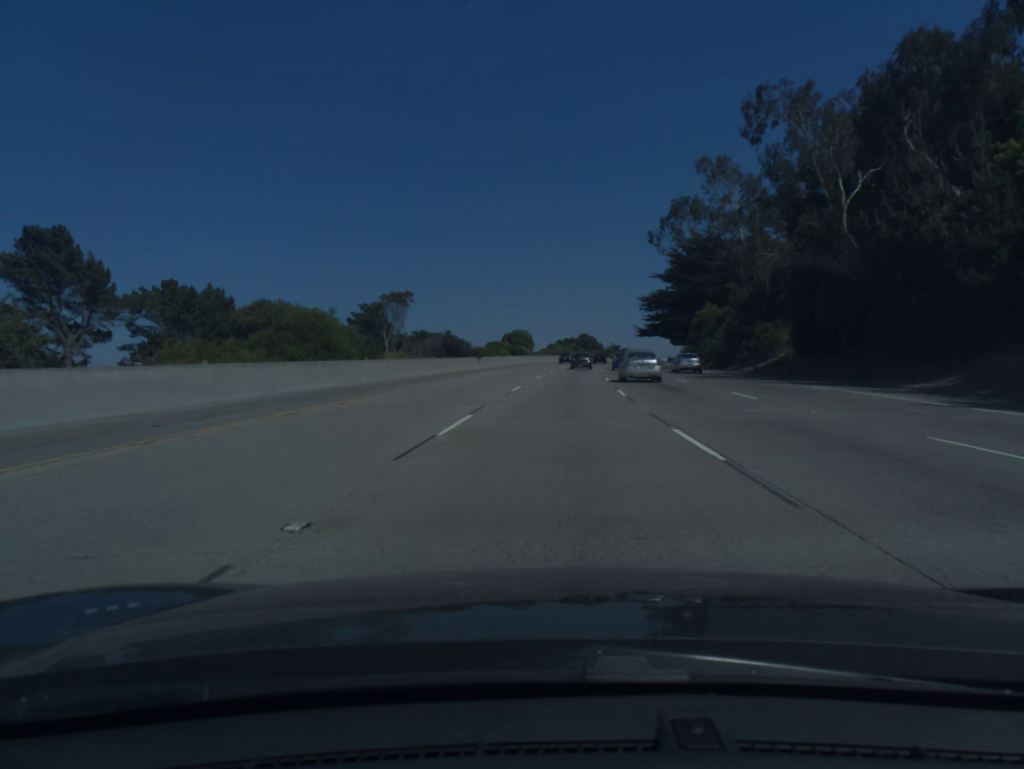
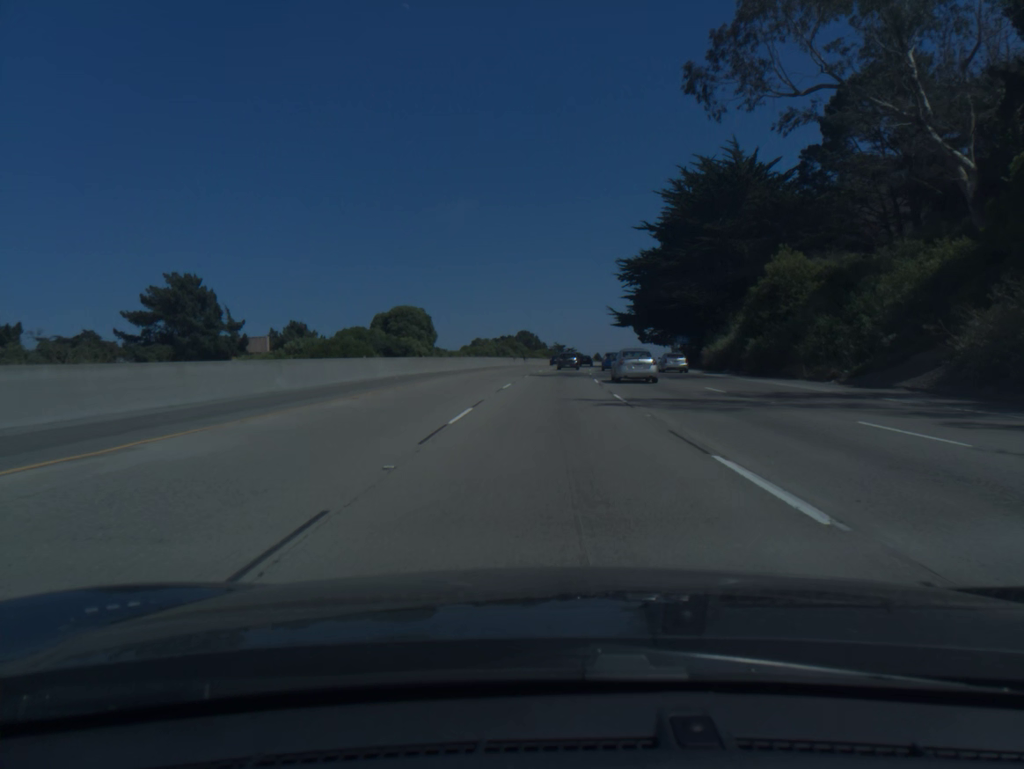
(+2.3, +56.2) m; +5°
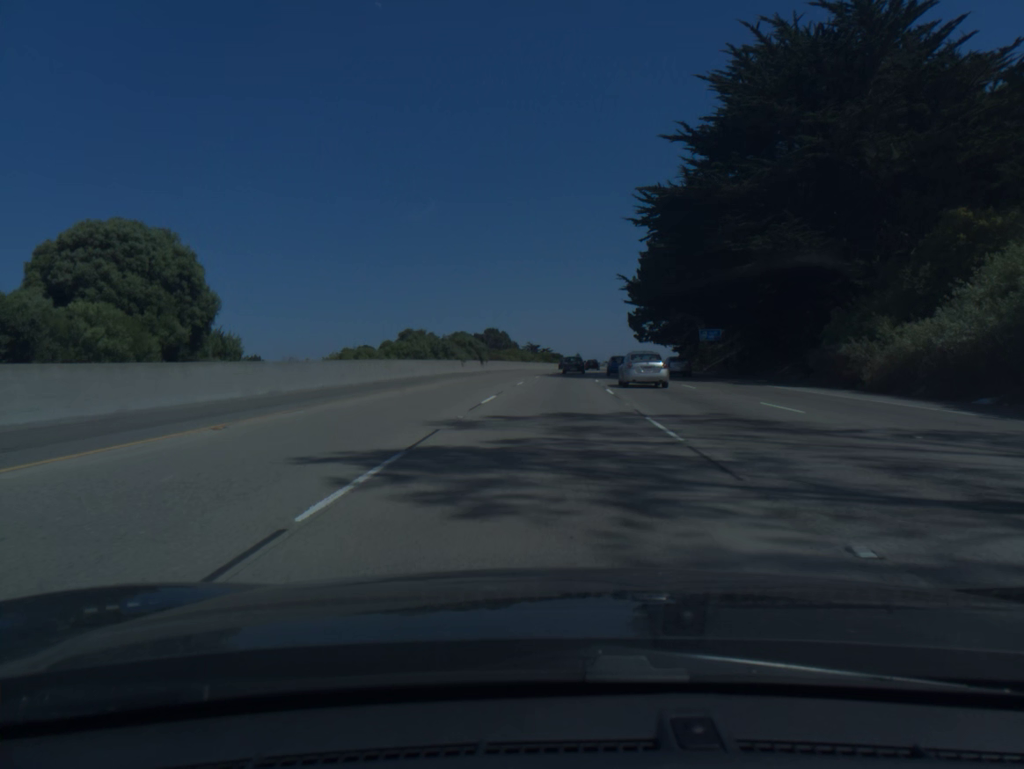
(+0.7, +37.4) m; +2°
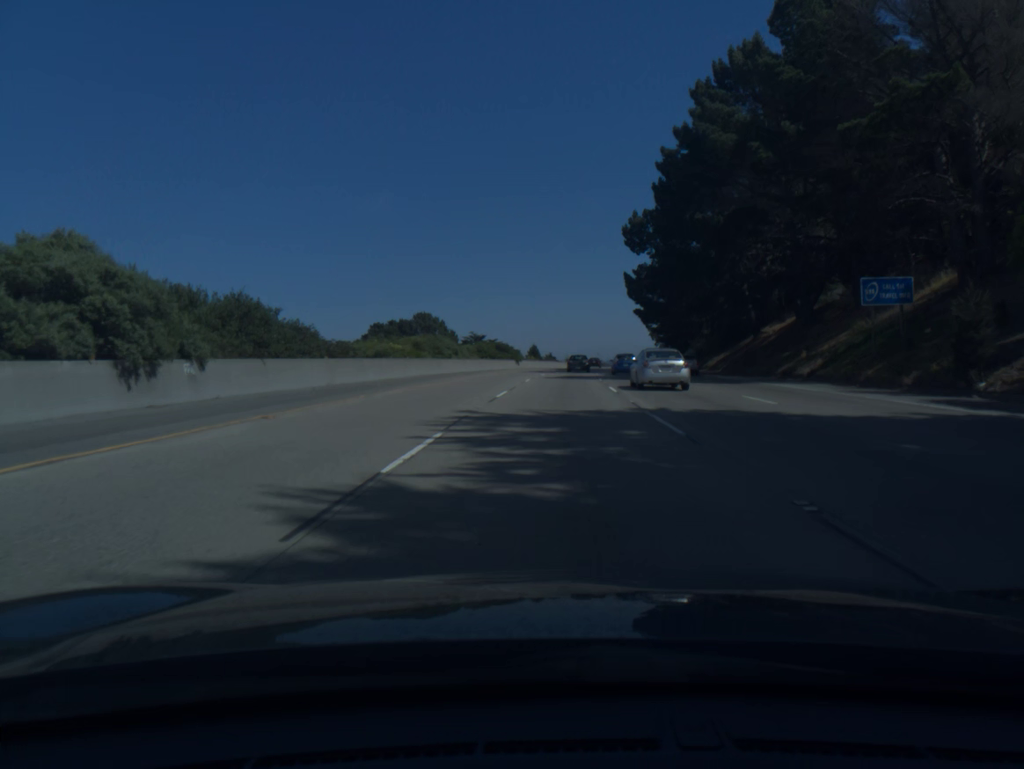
(+1.7, +56.2) m; +4°
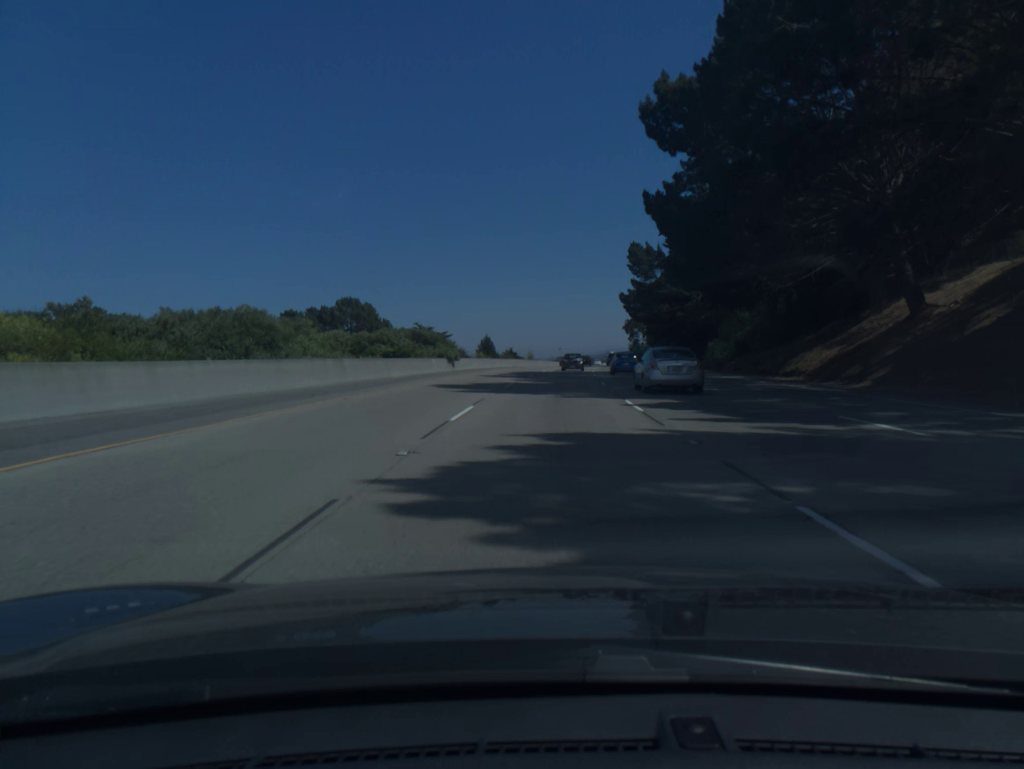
(+0.9, +37.7) m; +3°
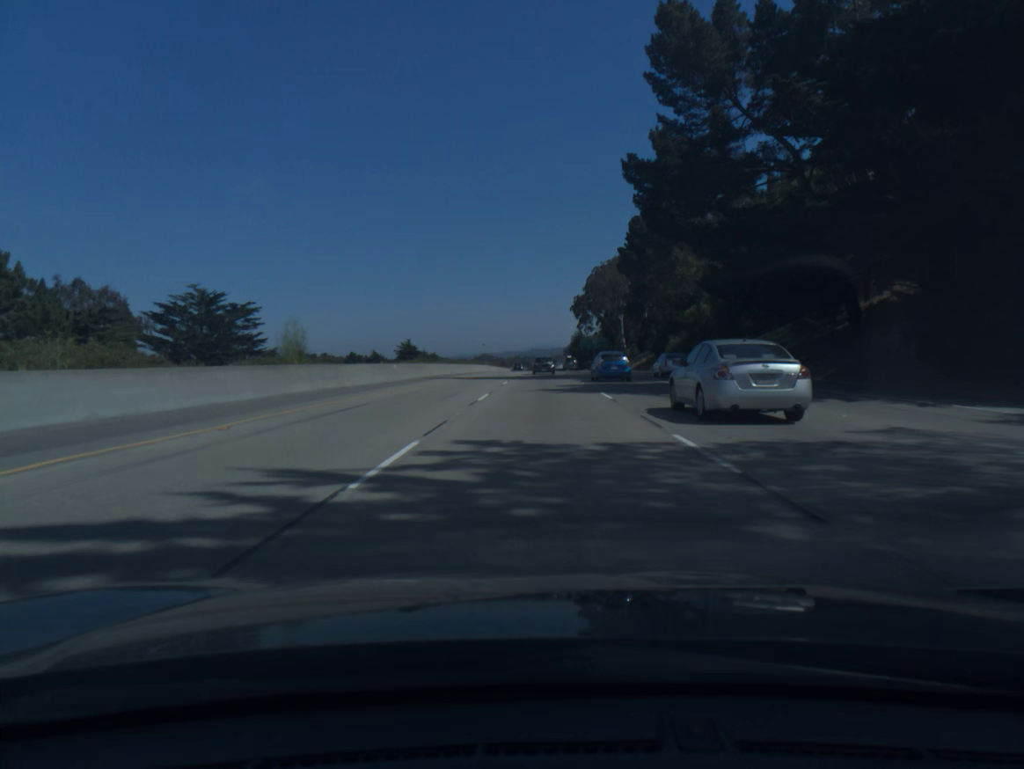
(+4.6, +94.4) m; +5°
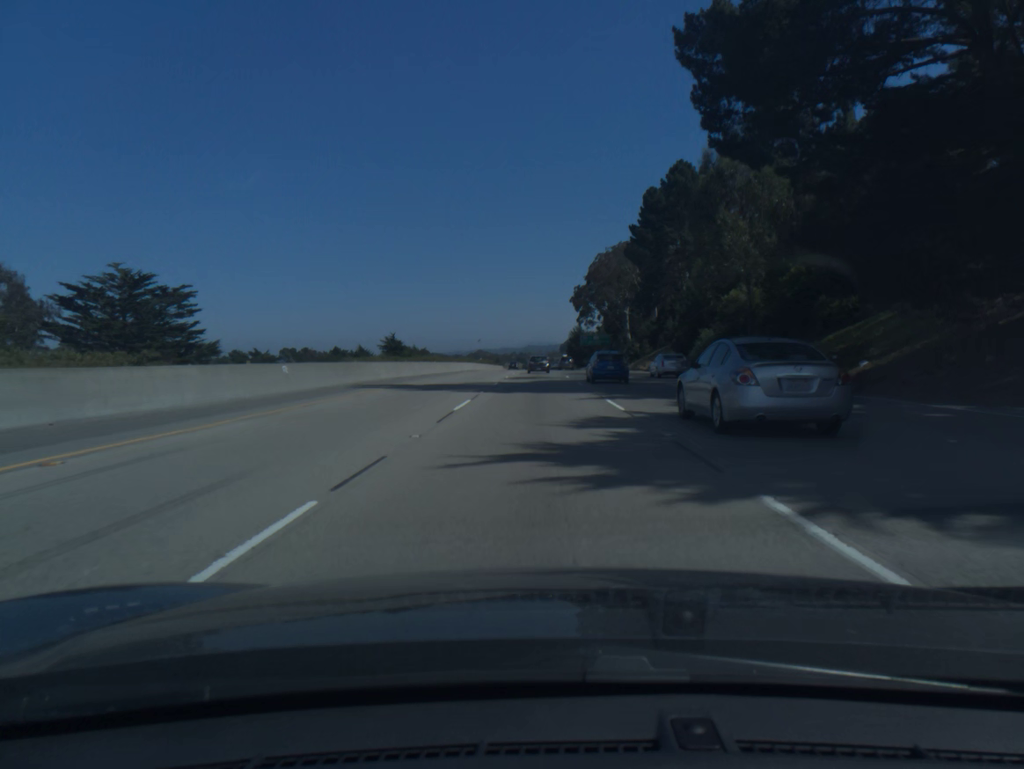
(+0.1, +18.9) m; 0°
